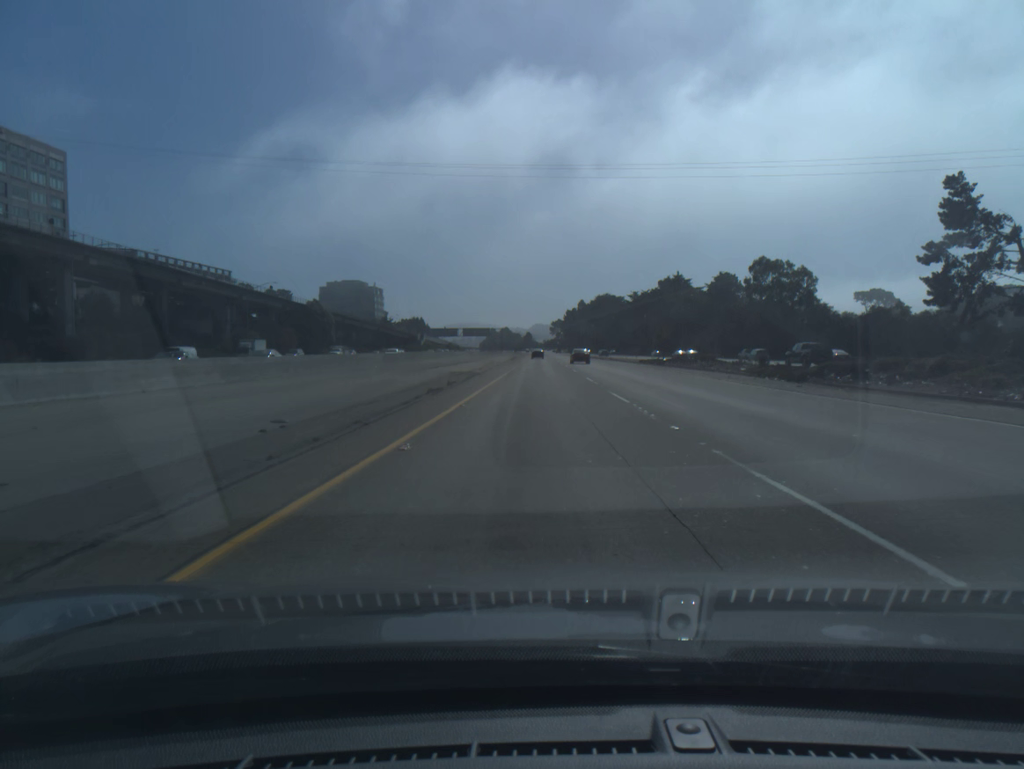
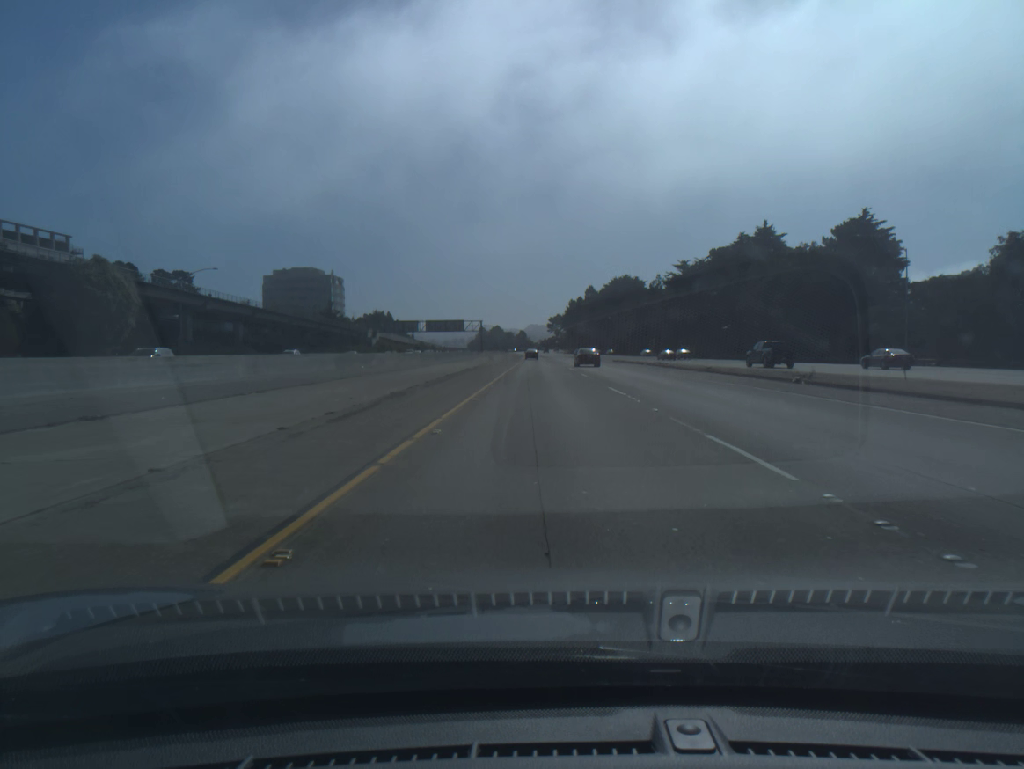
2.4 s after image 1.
(0.0, +85.2) m; 0°
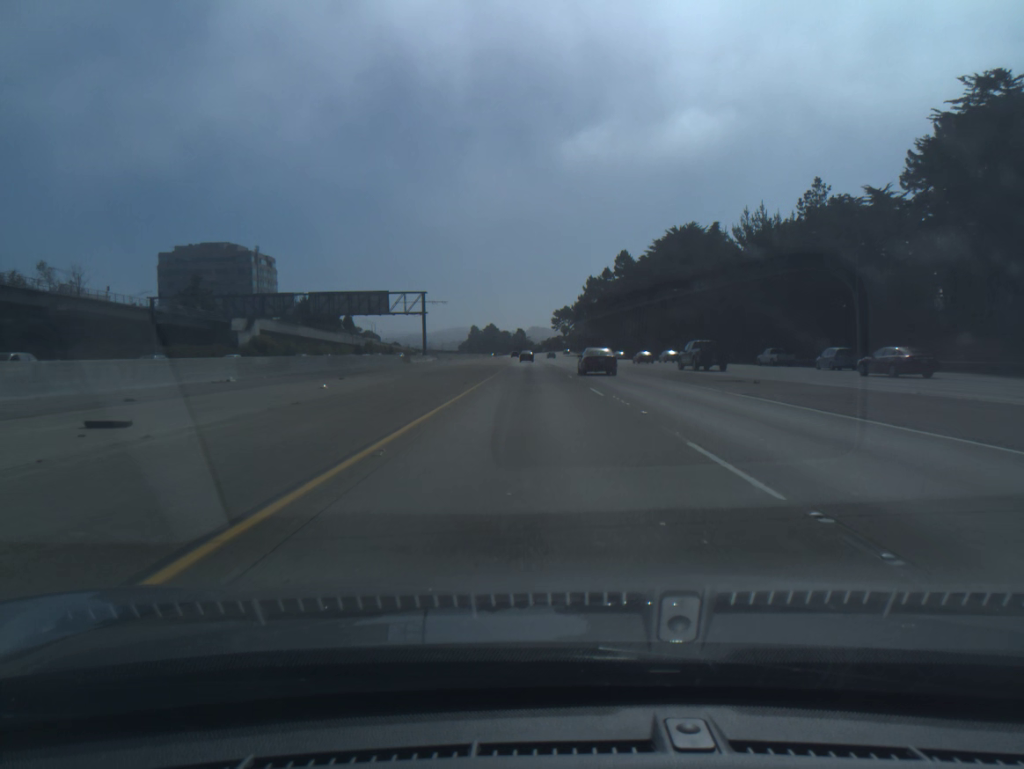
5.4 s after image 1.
(+0.1, +103.8) m; 0°
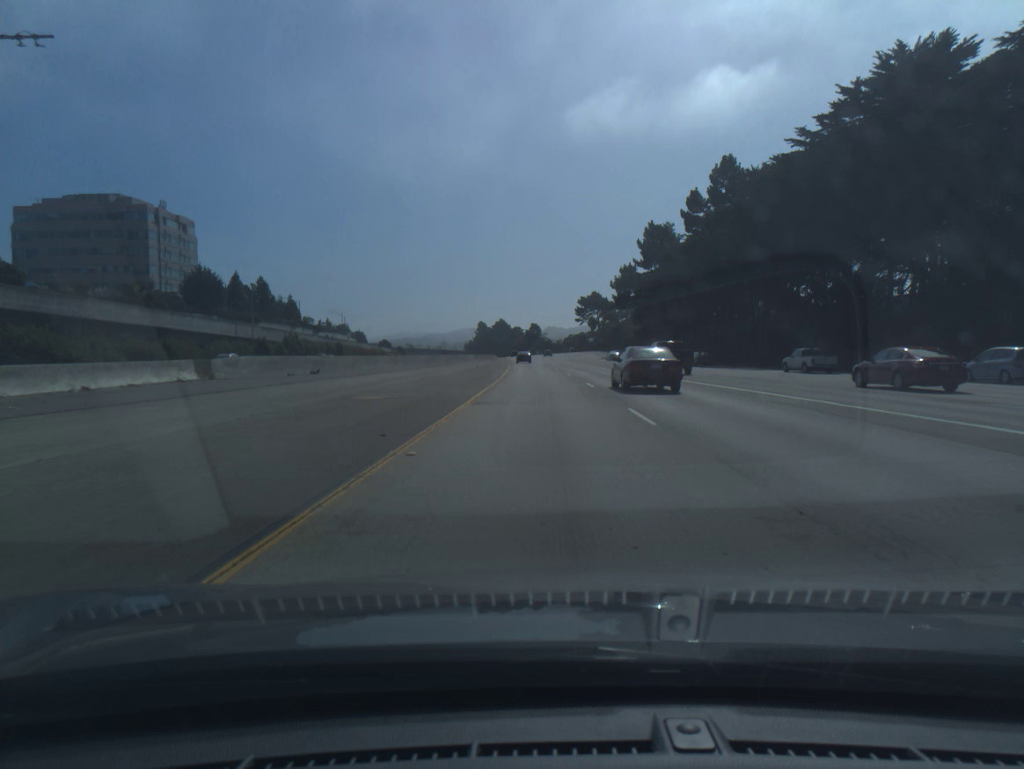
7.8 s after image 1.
(-0.8, +81.8) m; -1°
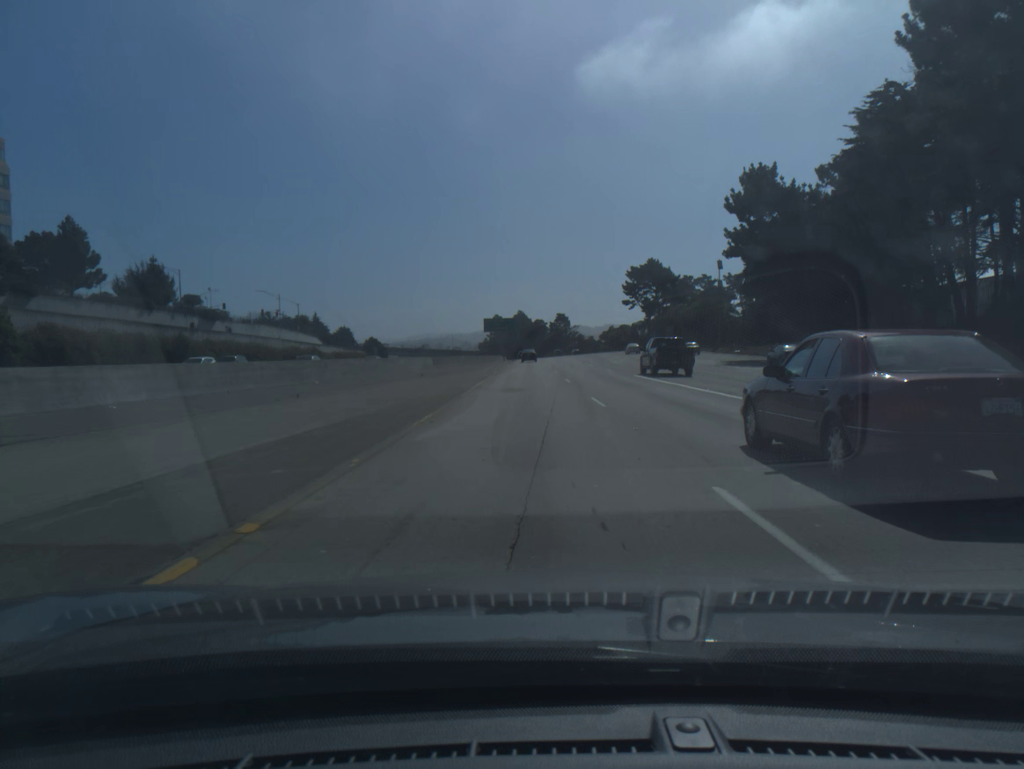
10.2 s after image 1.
(-0.9, +82.5) m; -2°
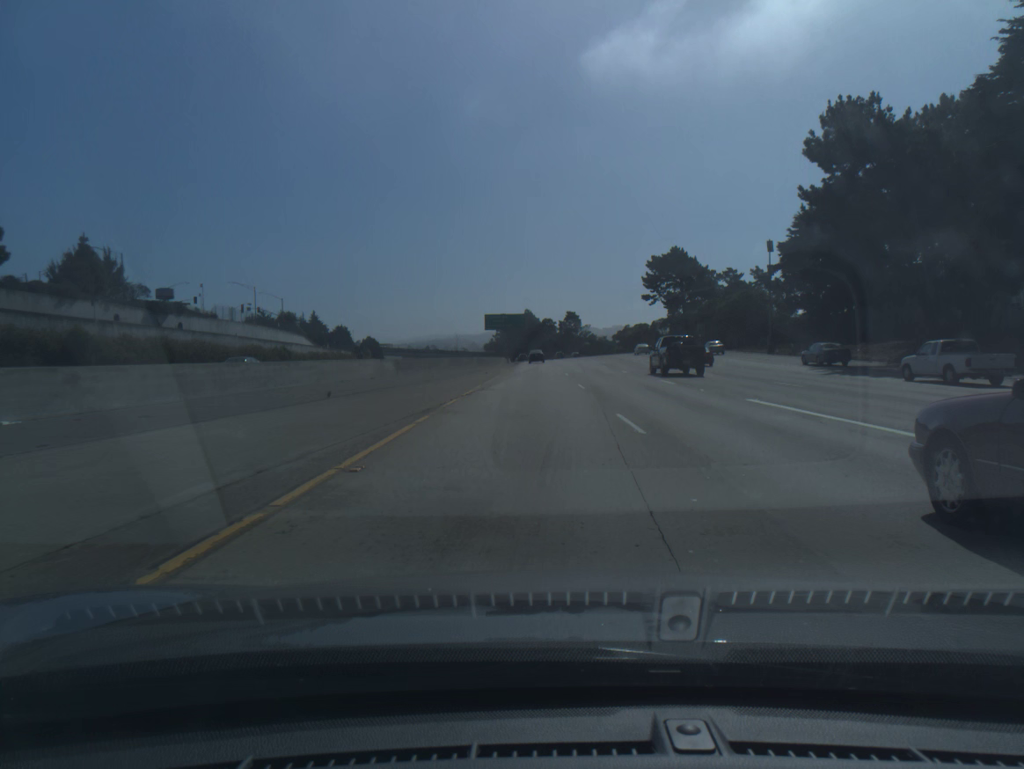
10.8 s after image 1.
(-0.1, +20.8) m; -1°
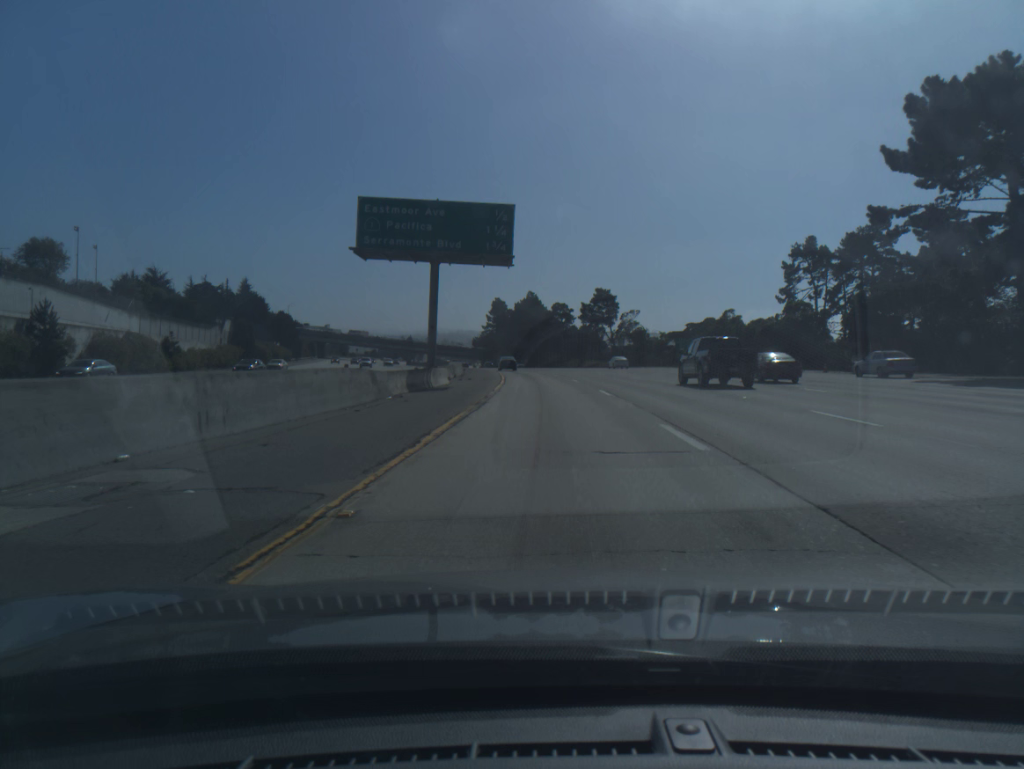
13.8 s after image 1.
(-0.4, +104.1) m; 0°
